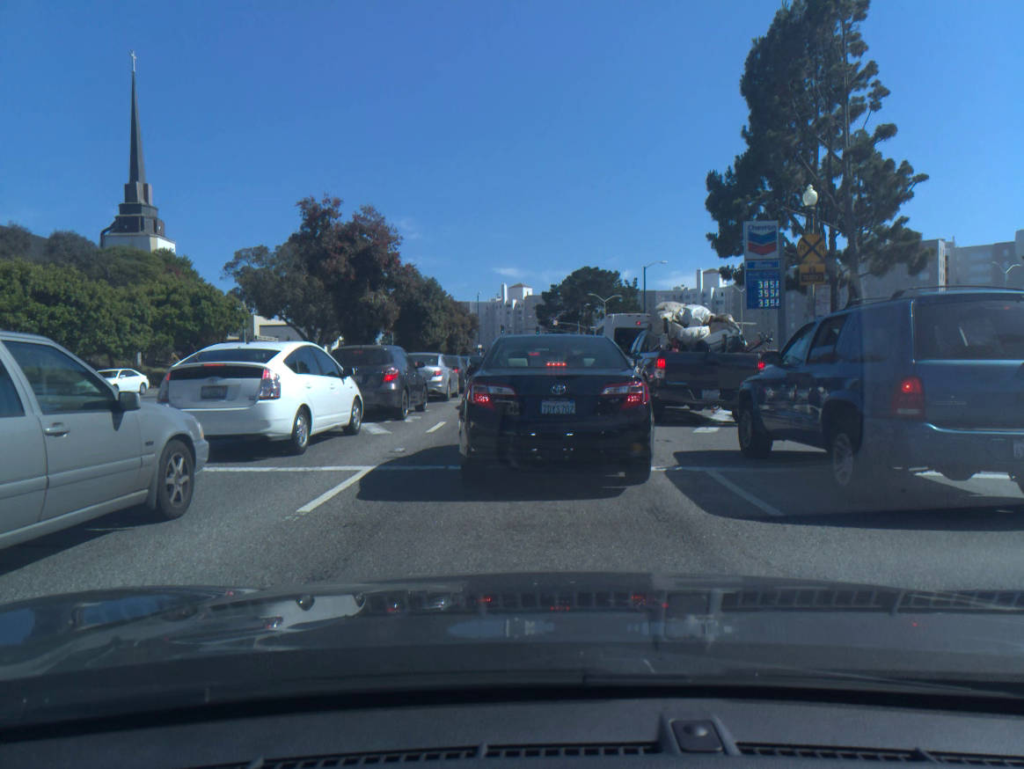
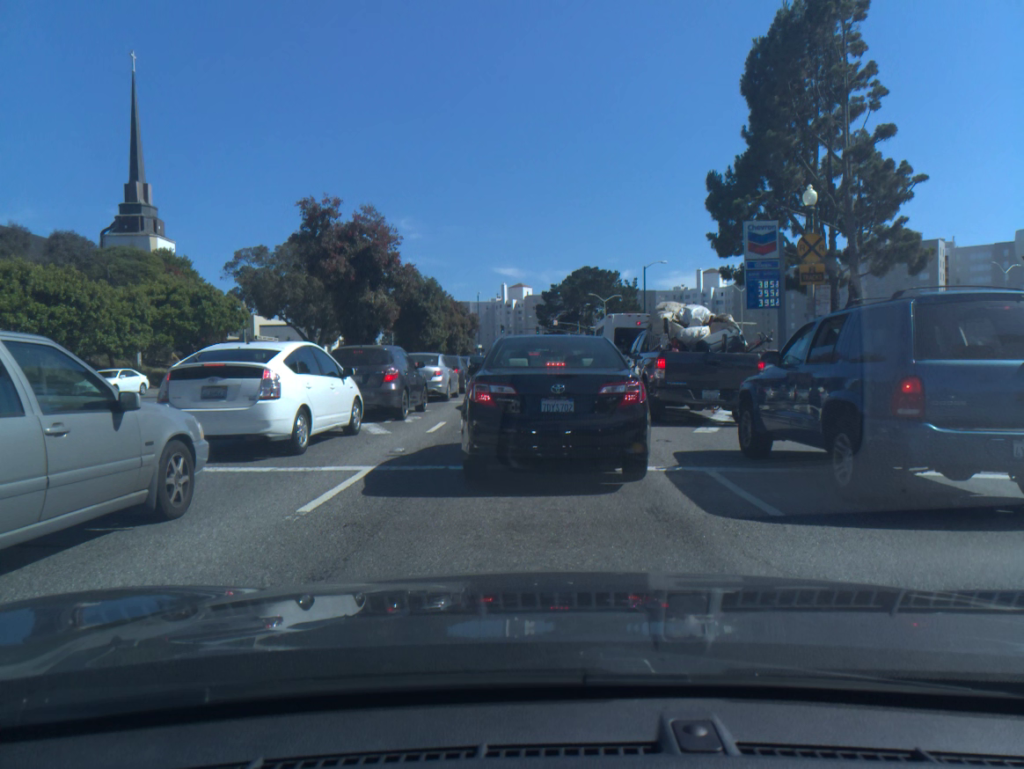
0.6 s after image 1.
(0.0, 0.0) m; 0°
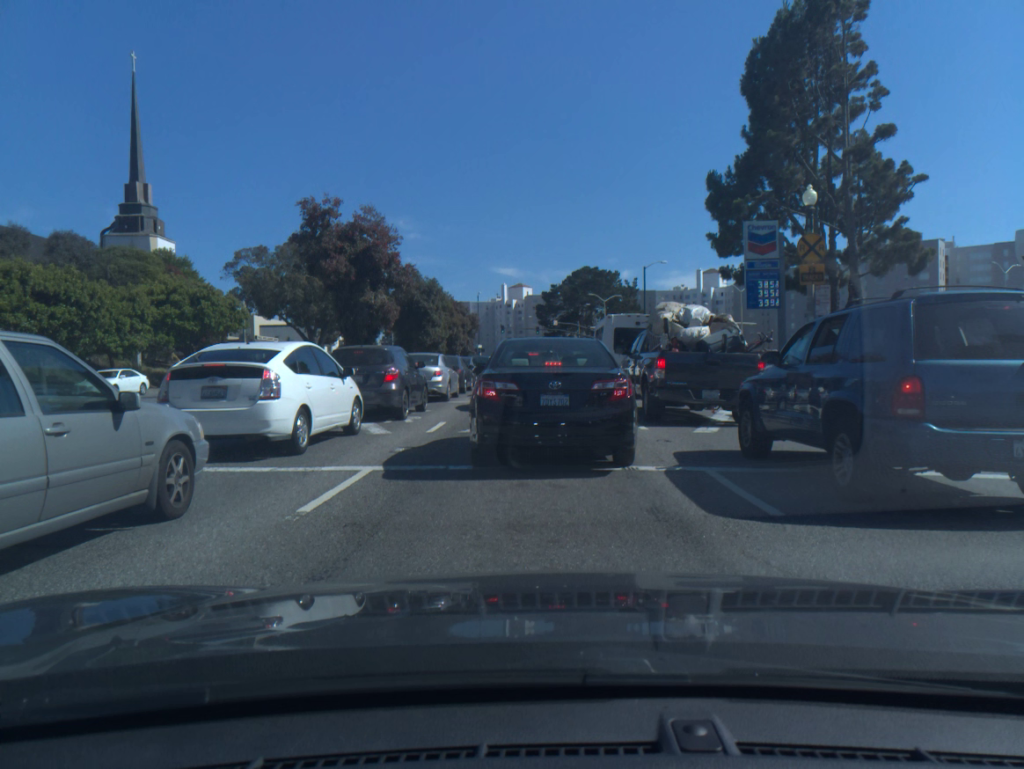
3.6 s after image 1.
(0.0, 0.0) m; 0°
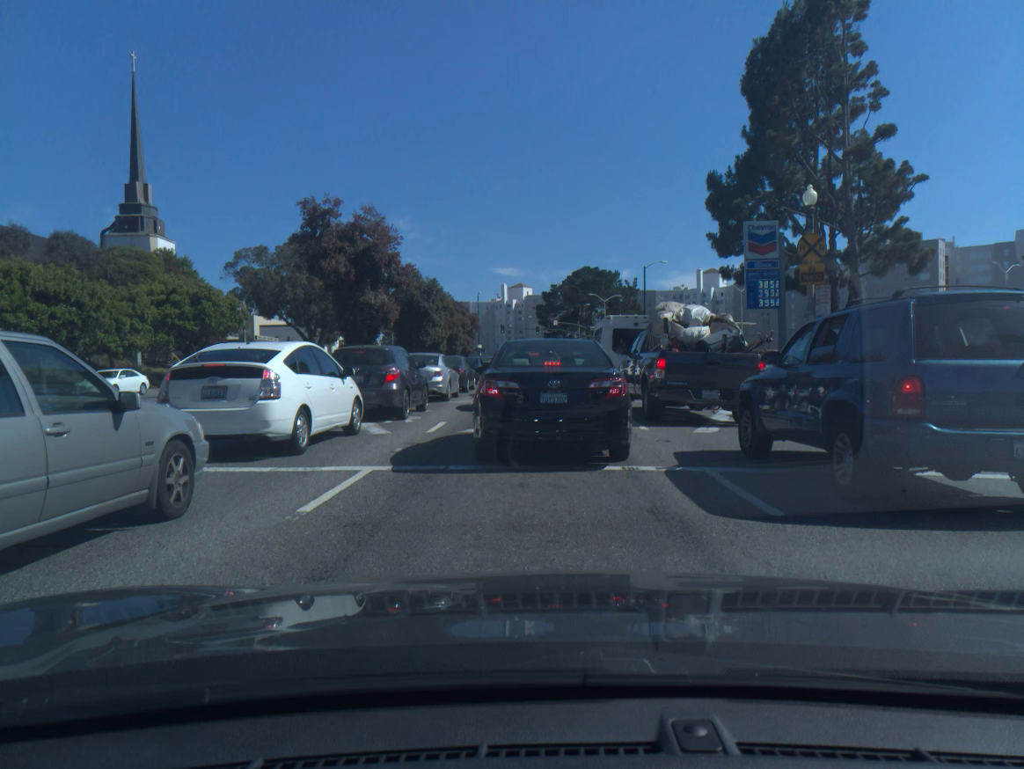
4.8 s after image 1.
(0.0, 0.0) m; 0°
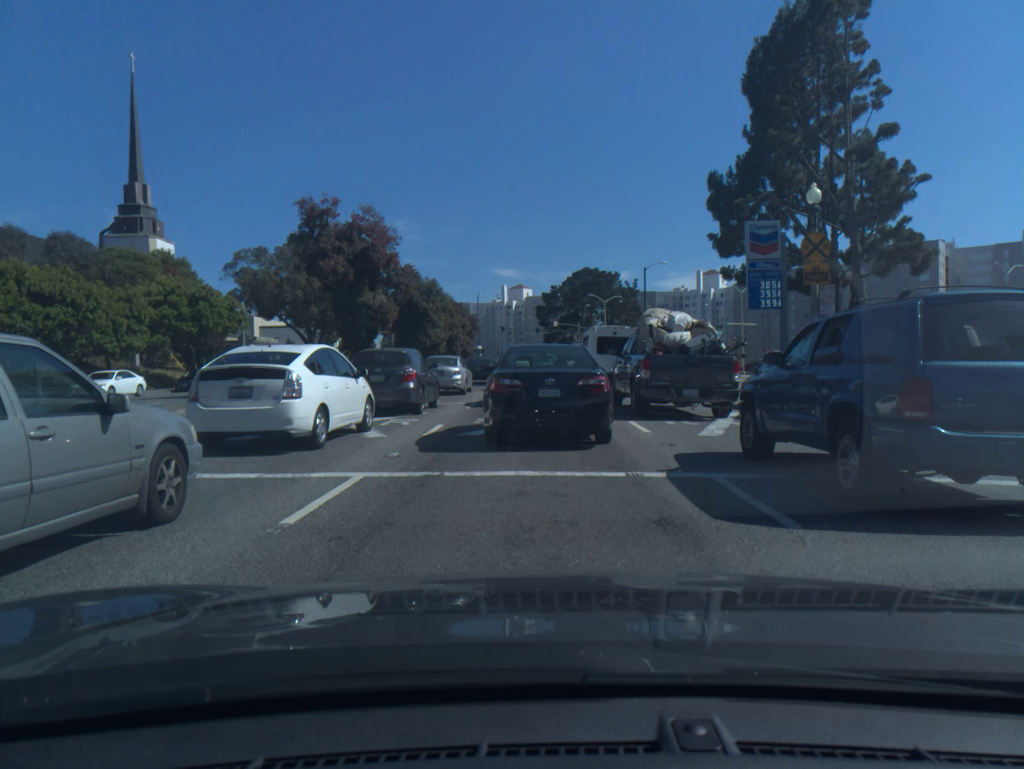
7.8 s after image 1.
(0.0, +0.4) m; 0°
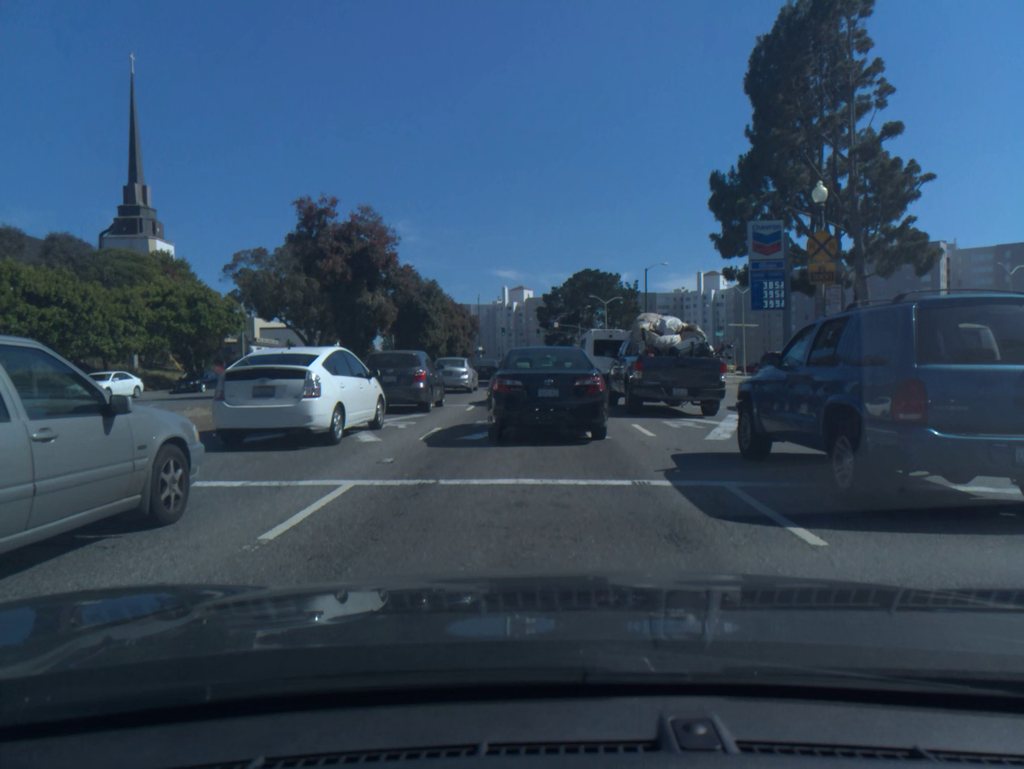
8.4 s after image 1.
(0.0, +0.4) m; 0°
